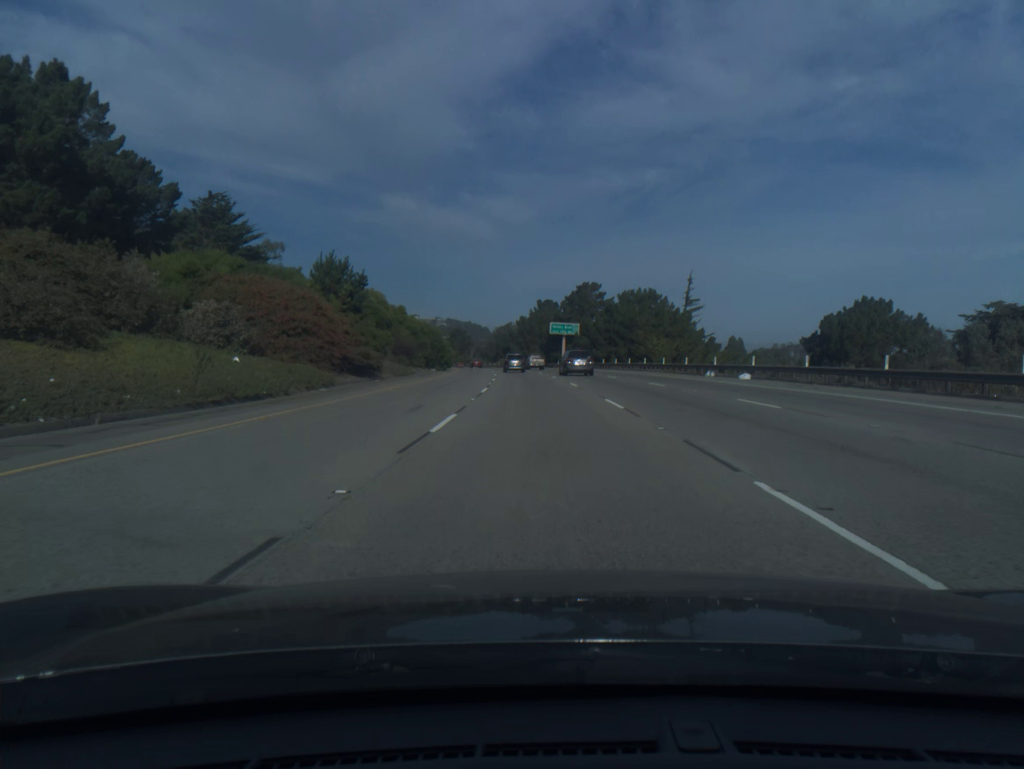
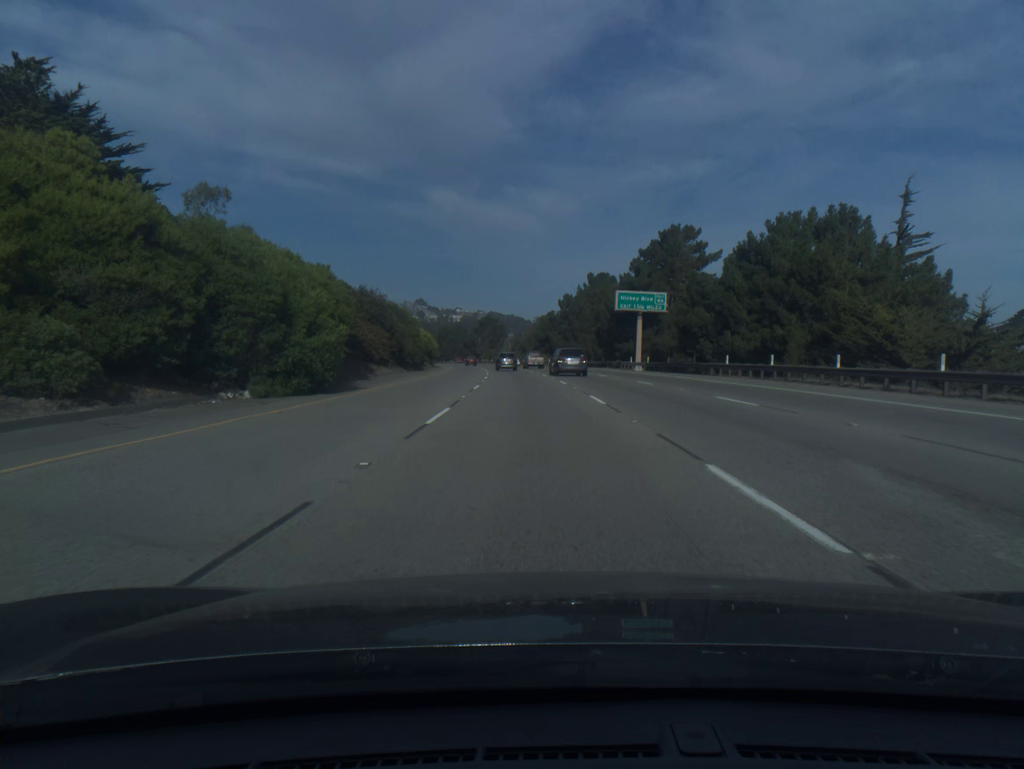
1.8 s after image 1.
(-1.4, +57.1) m; -3°
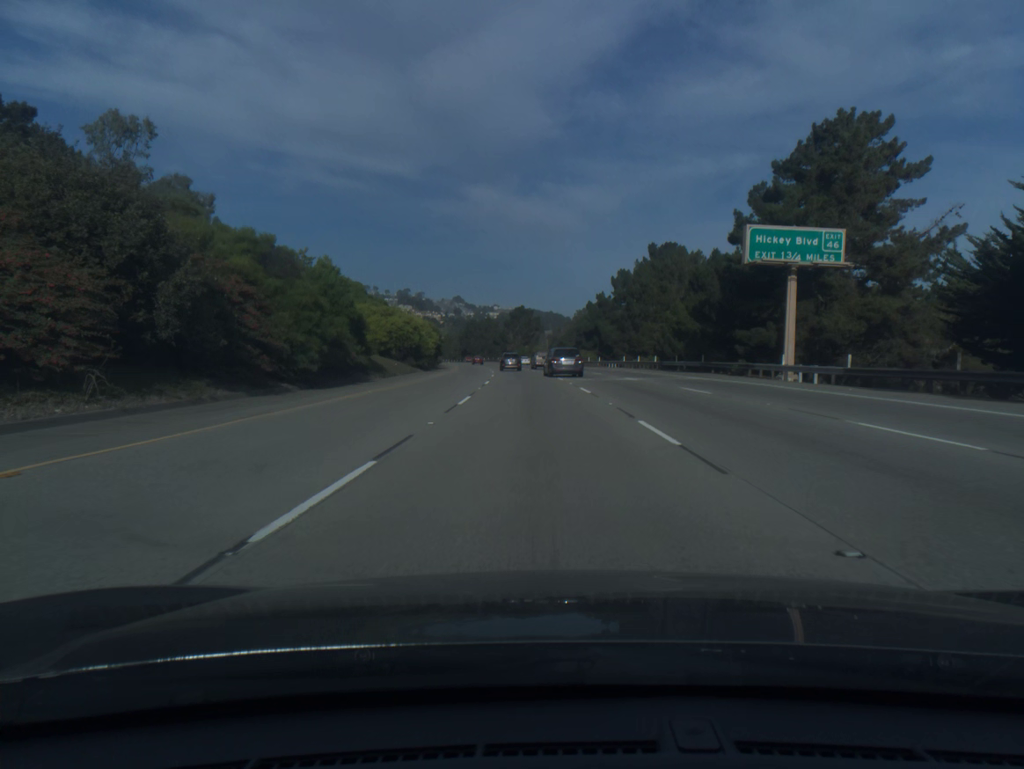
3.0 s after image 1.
(-0.9, +38.1) m; -3°
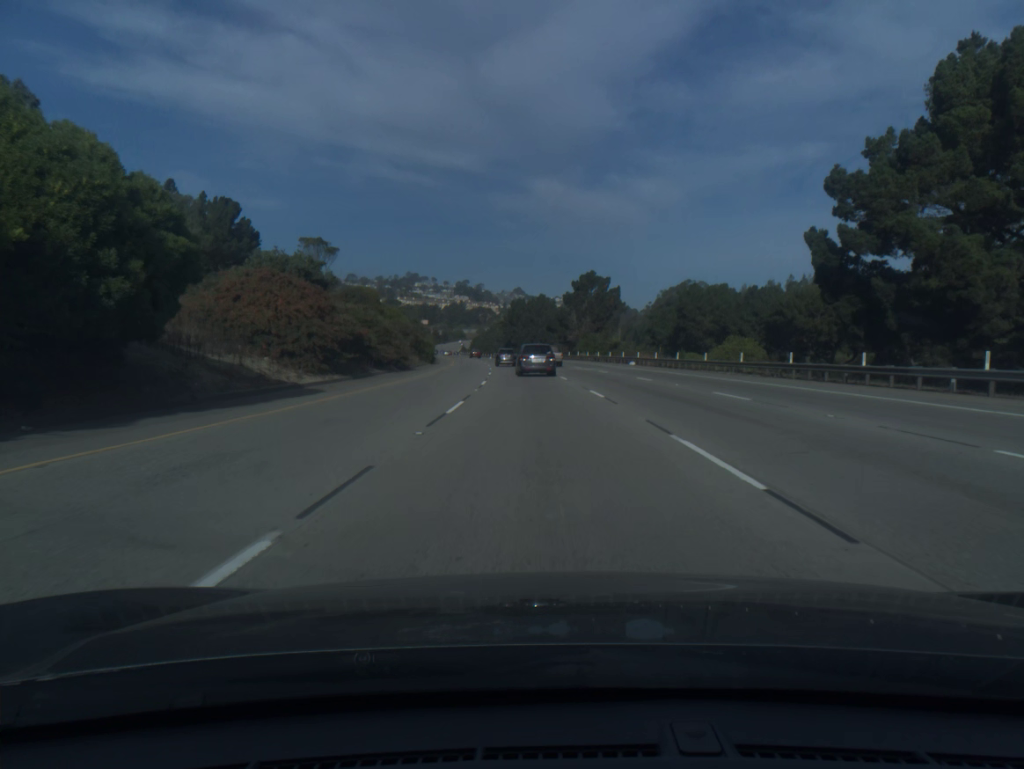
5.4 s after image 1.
(-3.1, +76.4) m; -4°
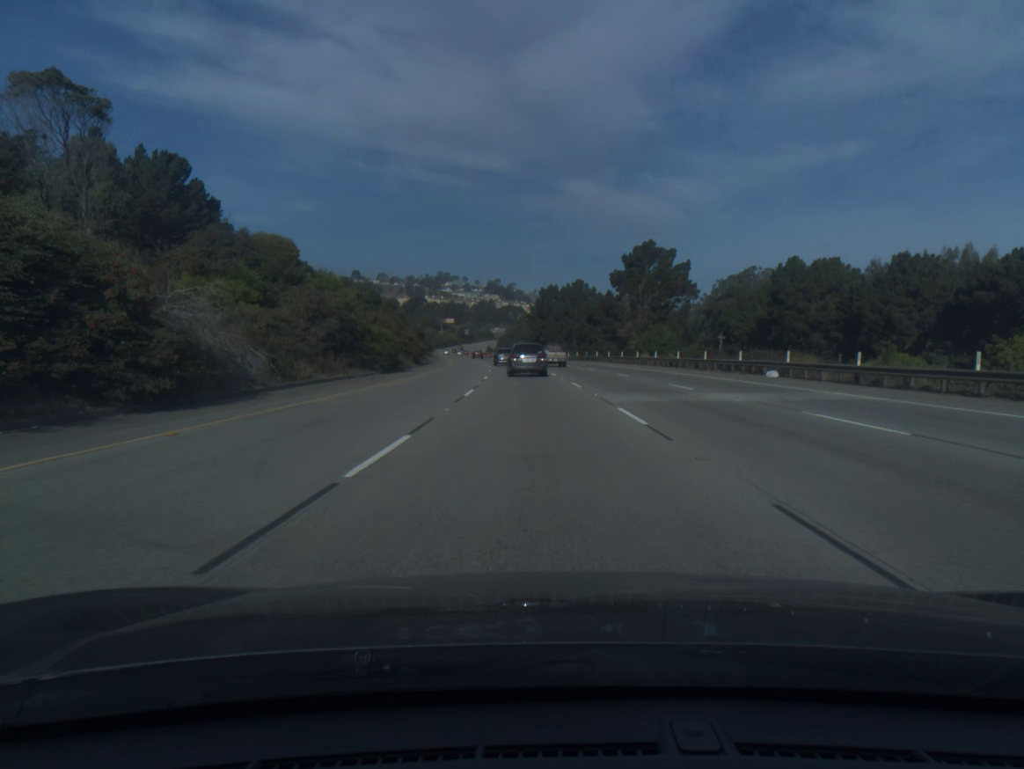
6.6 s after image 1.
(-0.8, +37.6) m; -2°
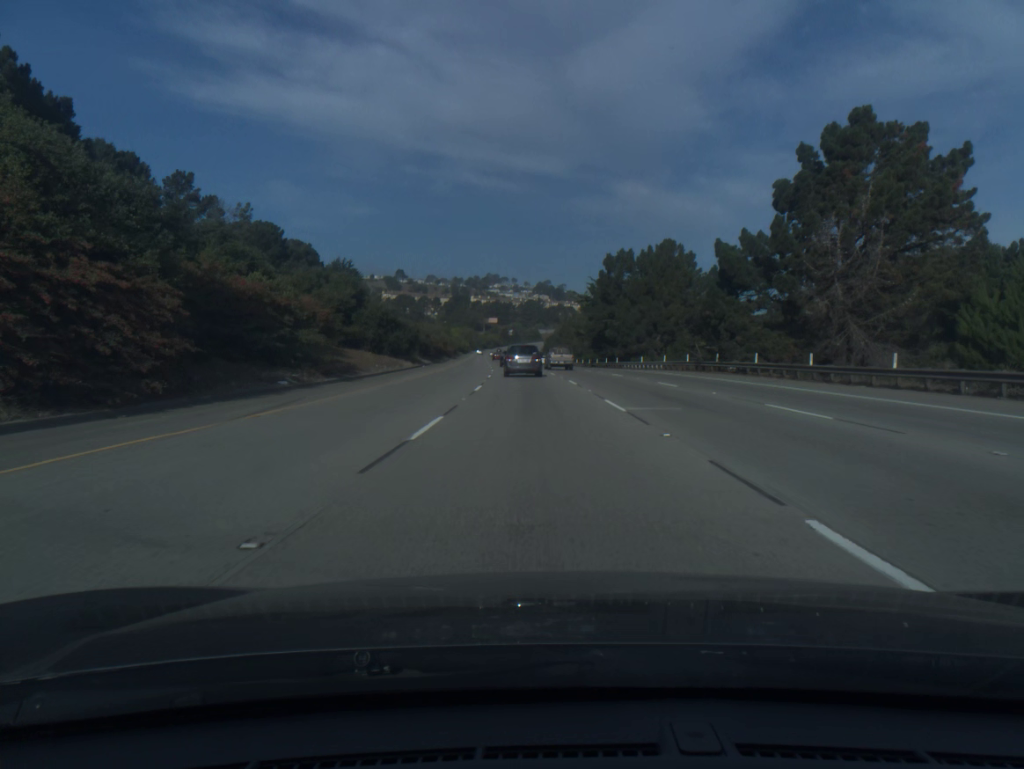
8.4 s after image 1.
(-1.8, +55.2) m; -4°
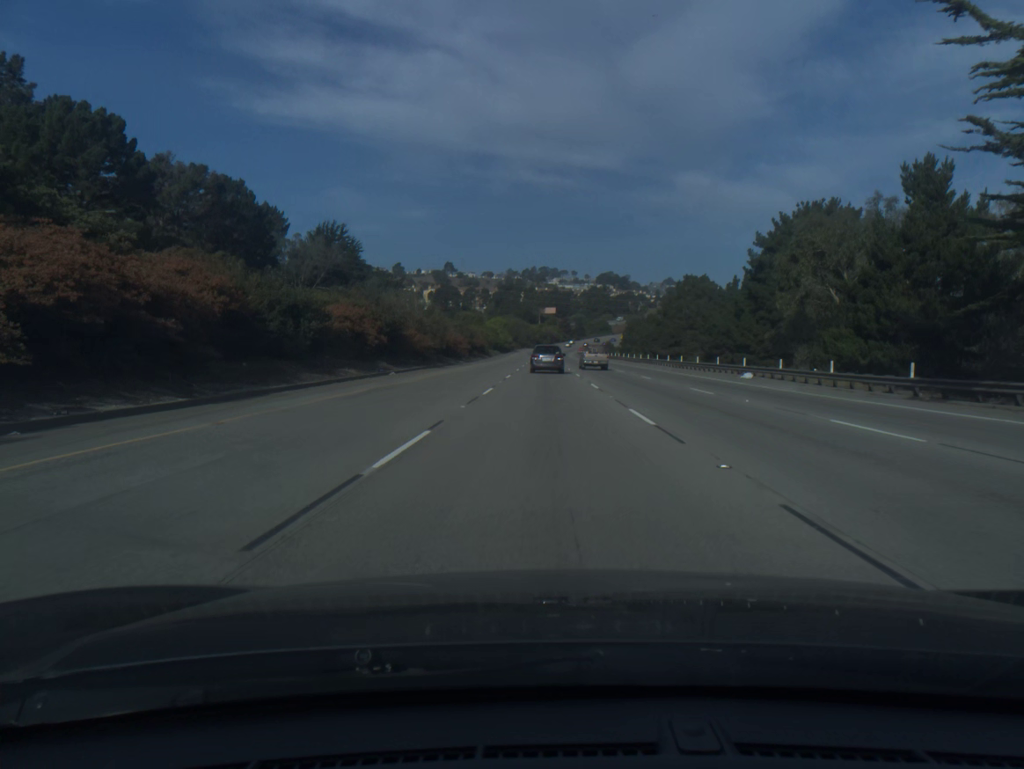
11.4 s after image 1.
(-4.0, +90.4) m; -4°
